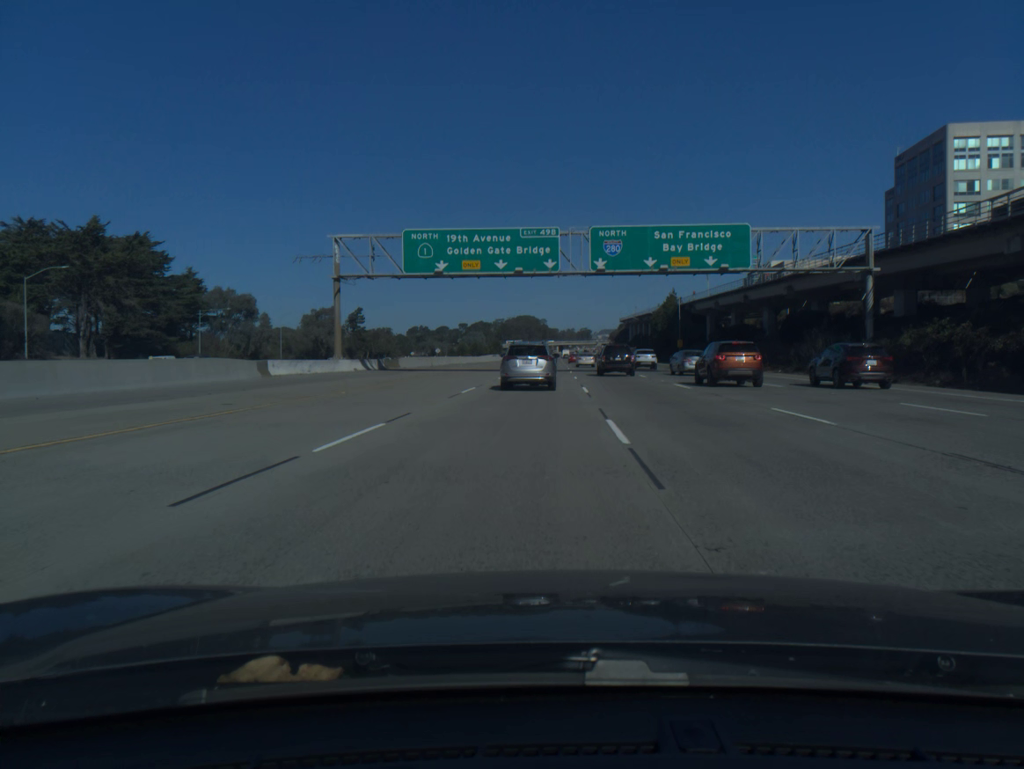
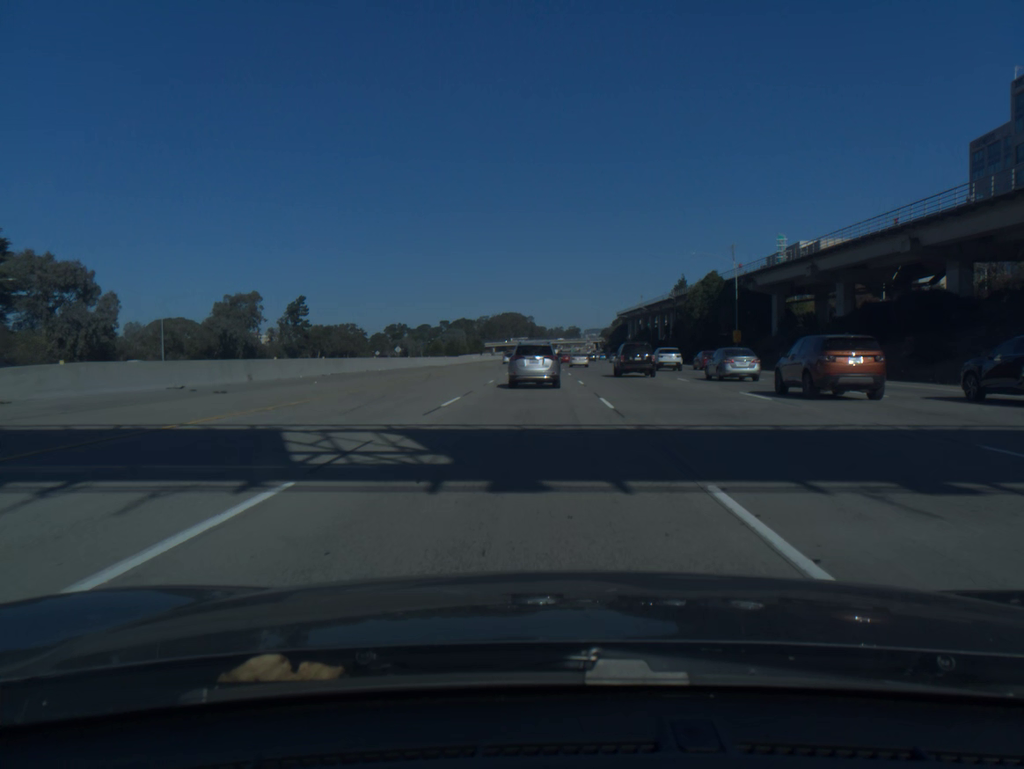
(+0.5, +50.0) m; +1°
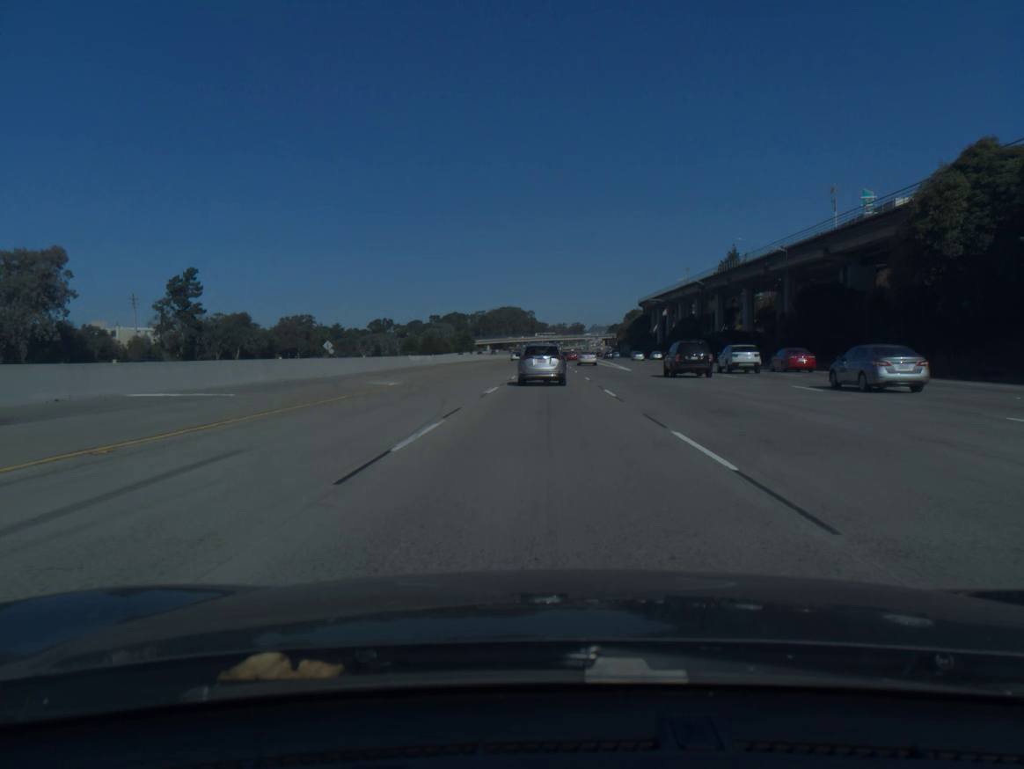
(-0.1, +66.6) m; 0°
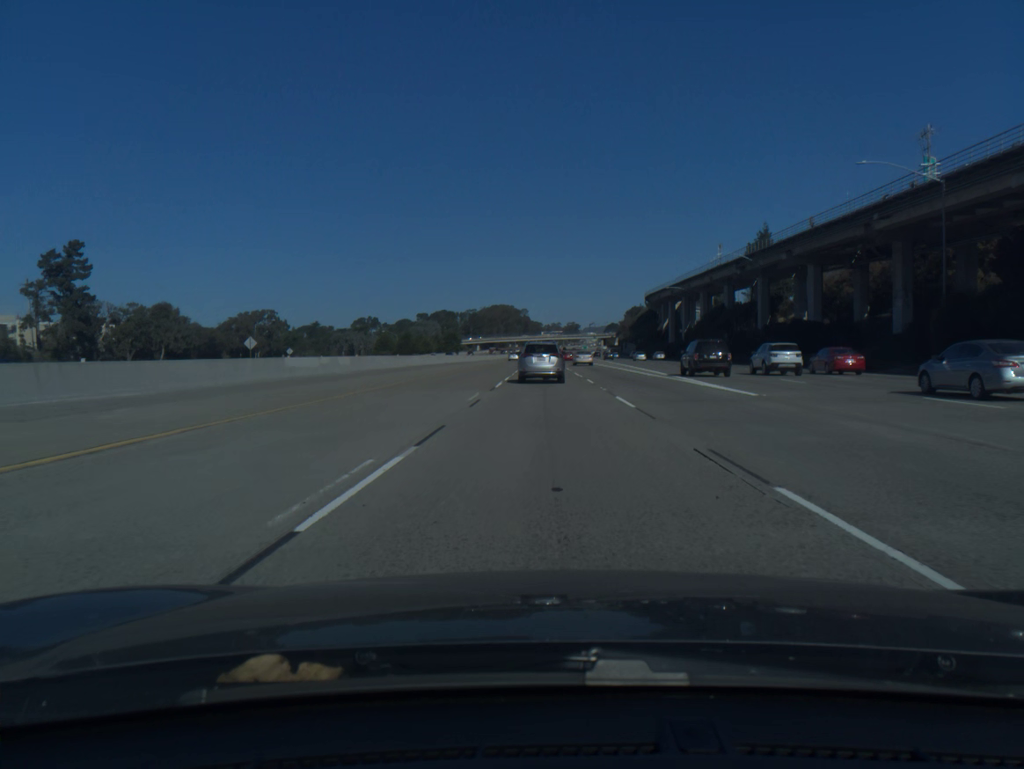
(+0.1, +33.5) m; 0°
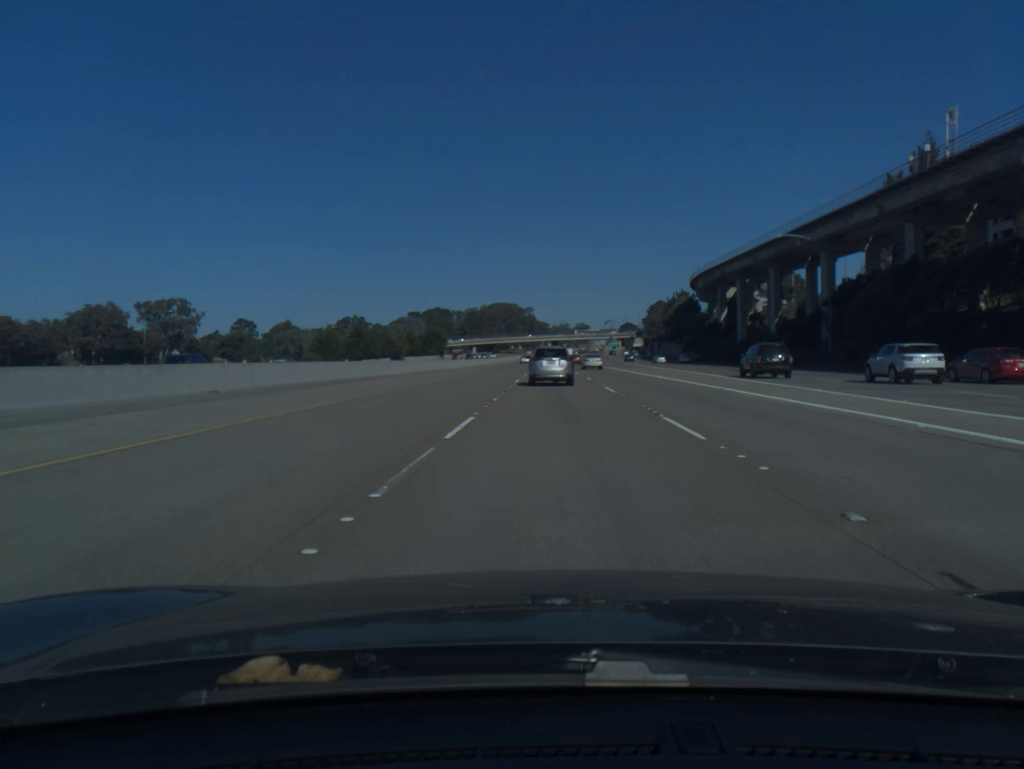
(-0.2, +67.0) m; 0°
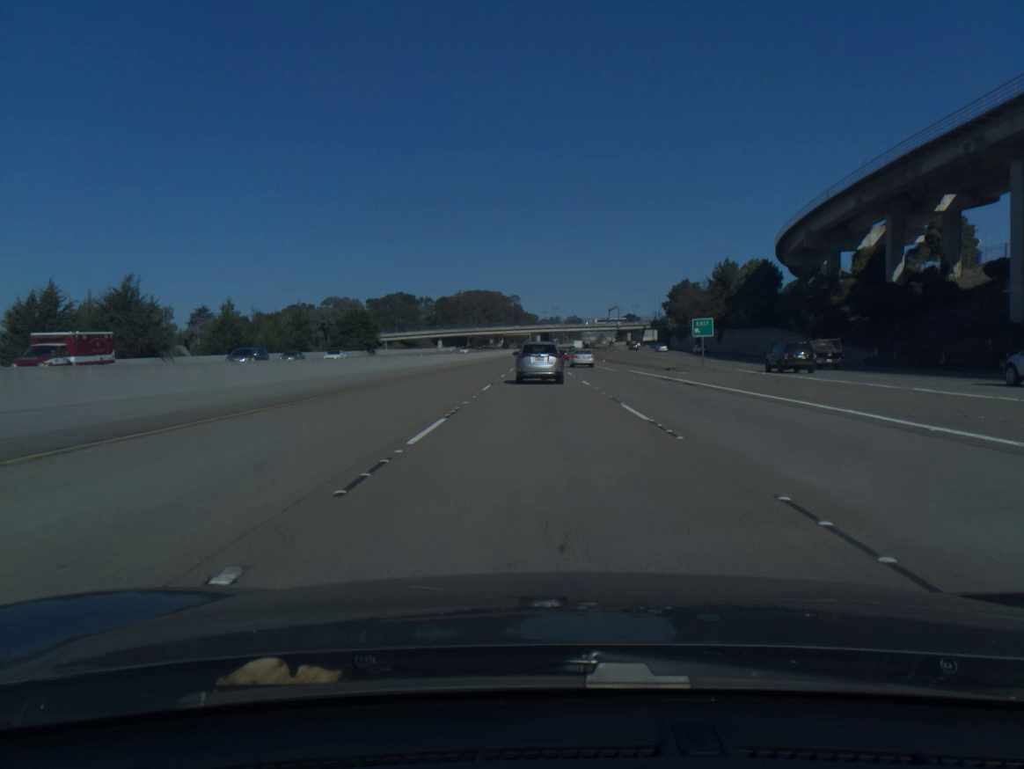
(+0.7, +84.2) m; +1°
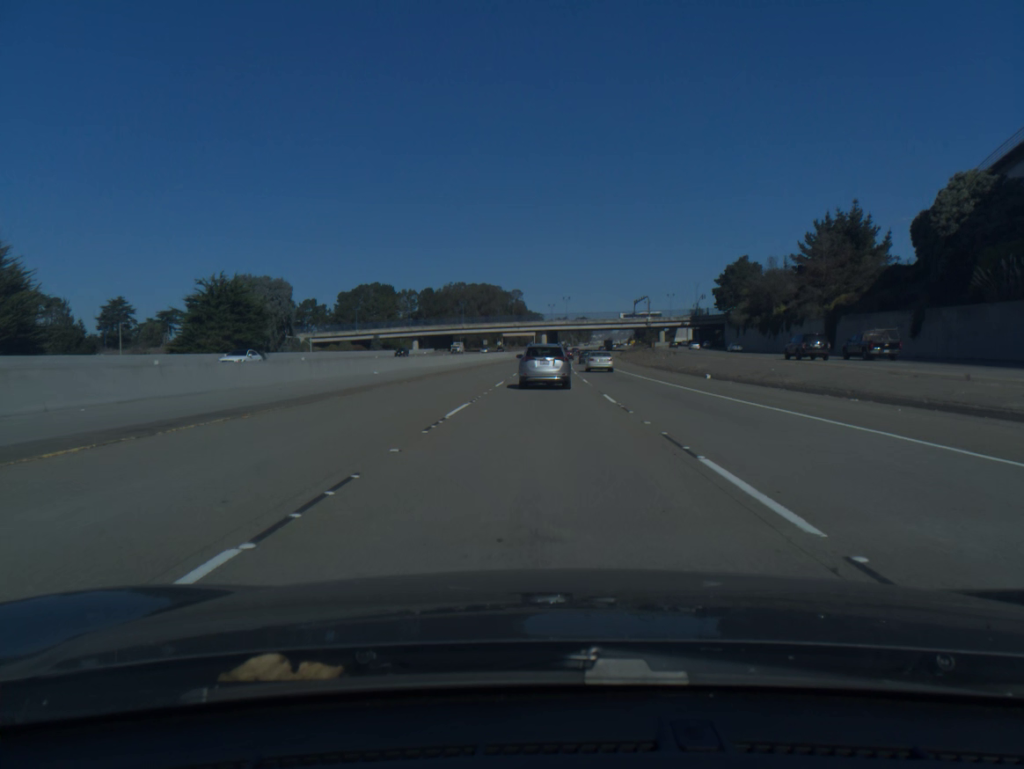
(-0.3, +67.1) m; 0°
